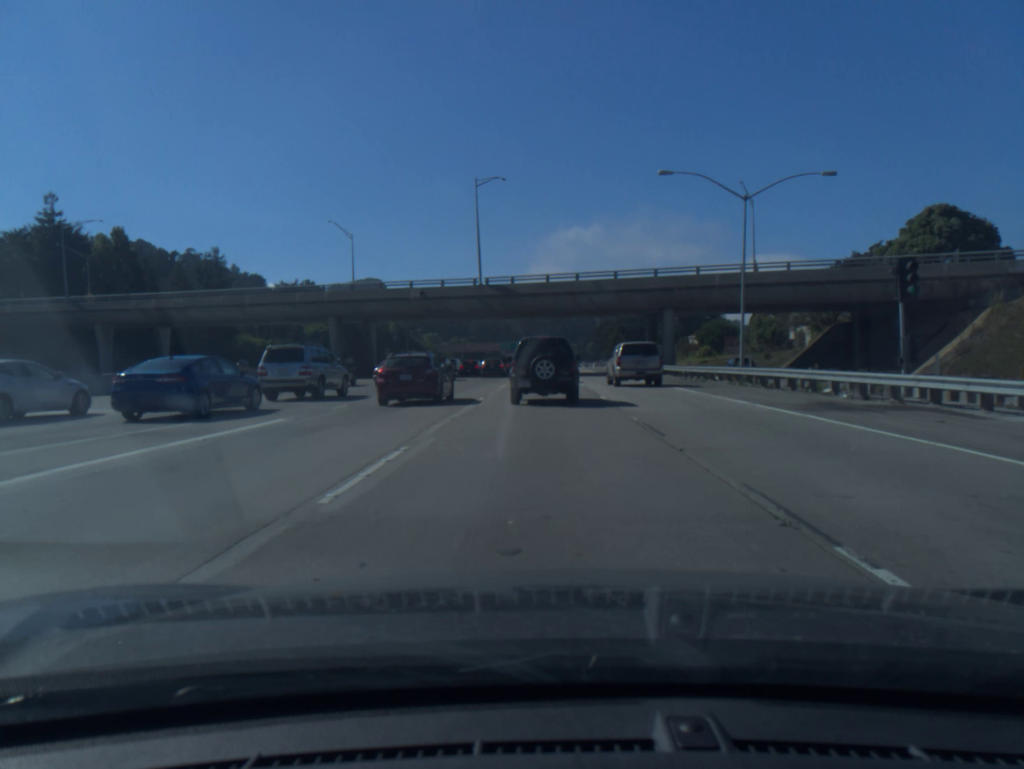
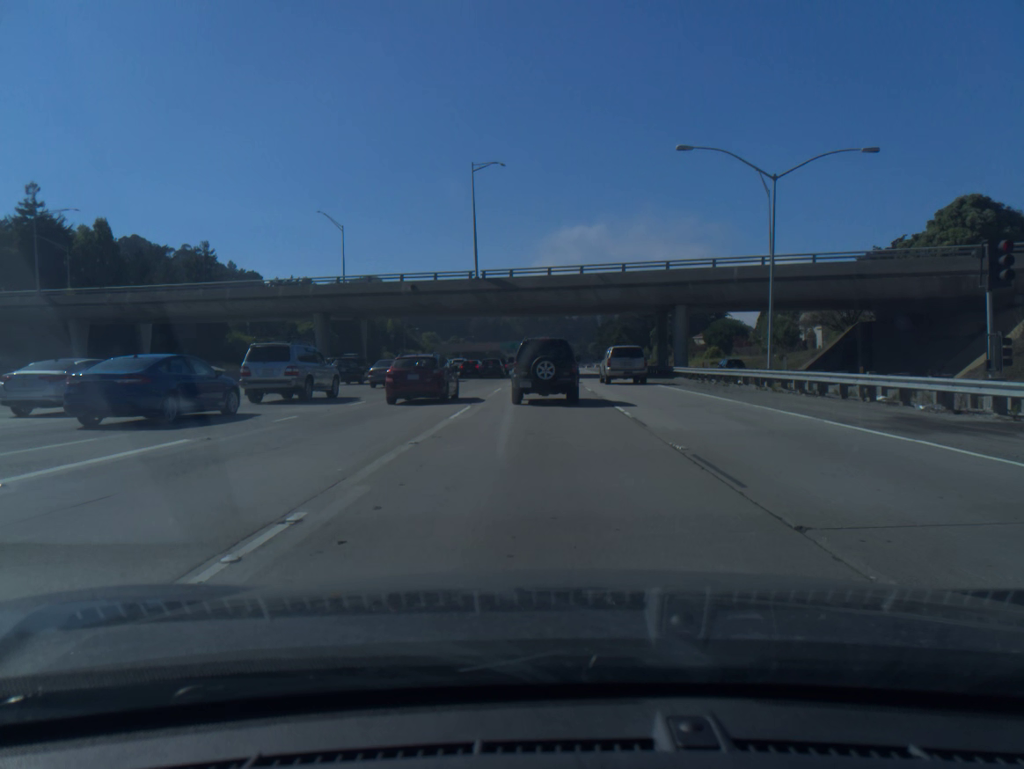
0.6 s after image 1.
(0.0, +4.6) m; 0°
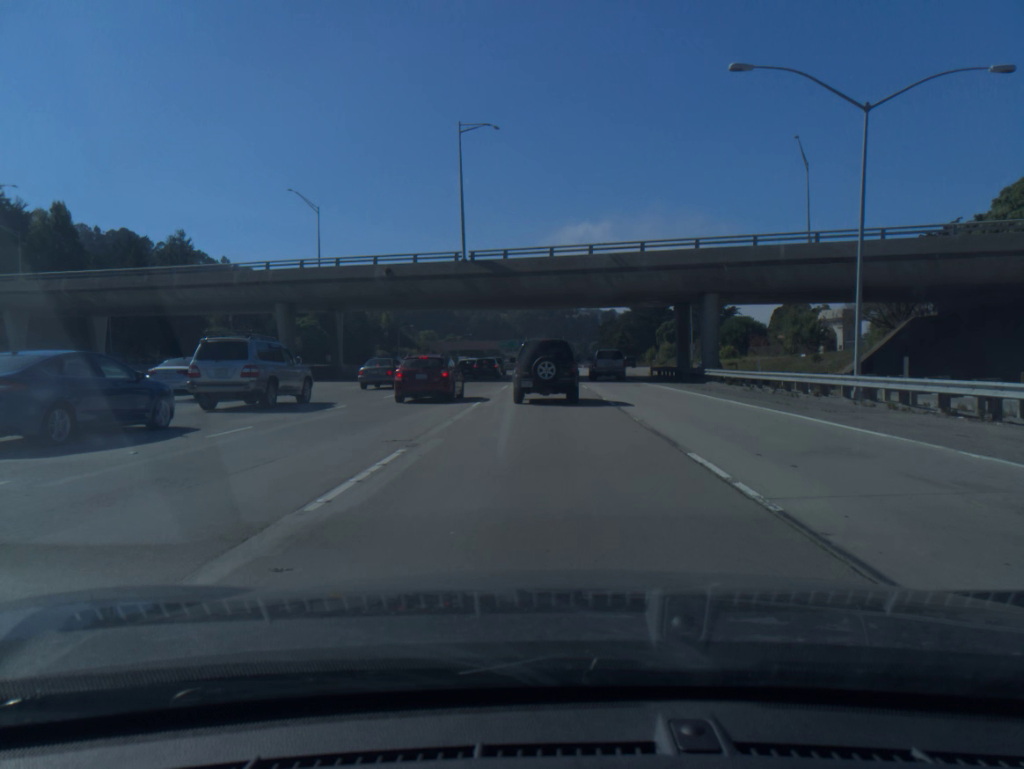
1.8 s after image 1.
(0.0, +9.8) m; 0°
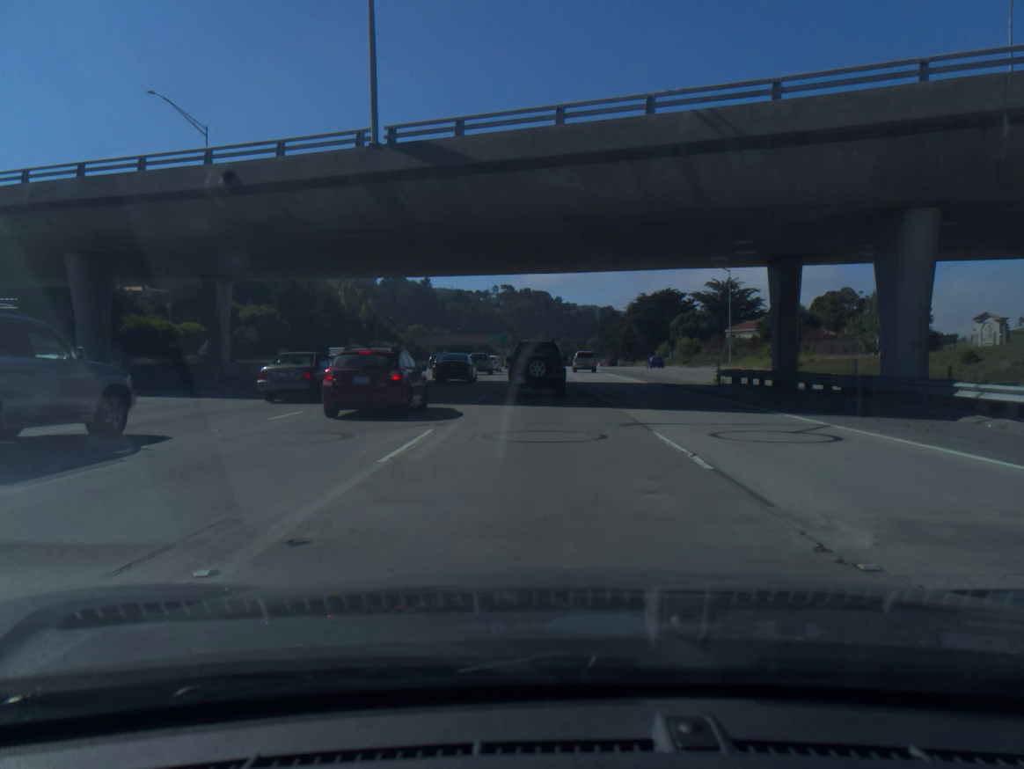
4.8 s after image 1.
(+0.2, +25.6) m; 0°
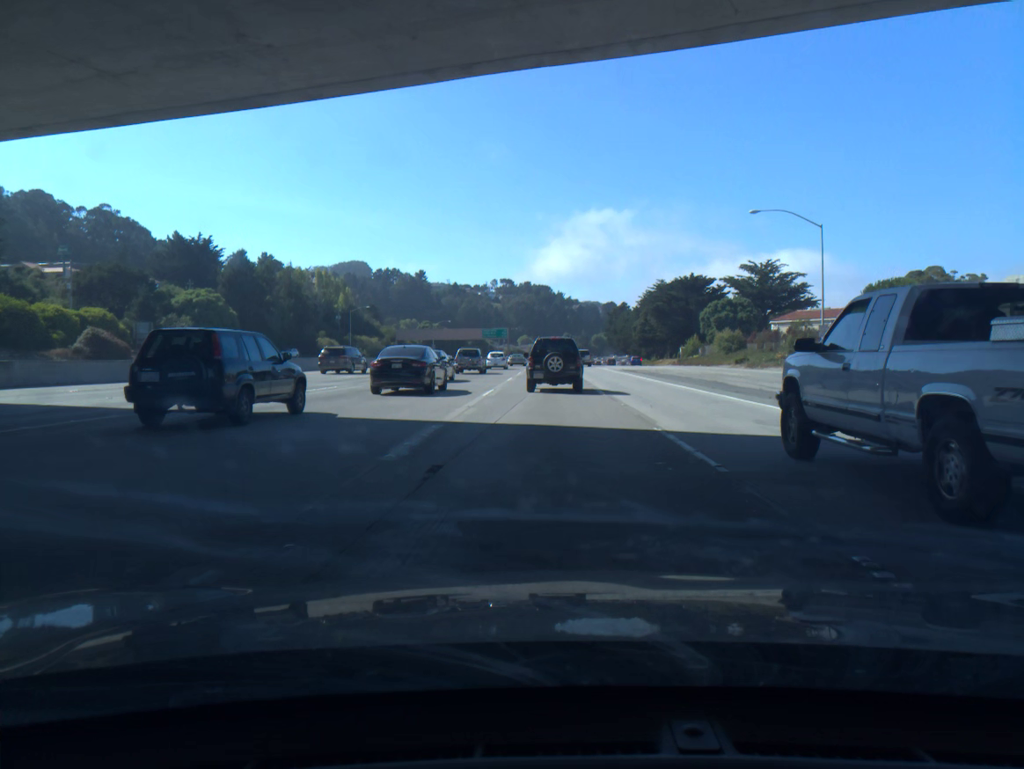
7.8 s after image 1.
(+0.1, +28.9) m; 0°
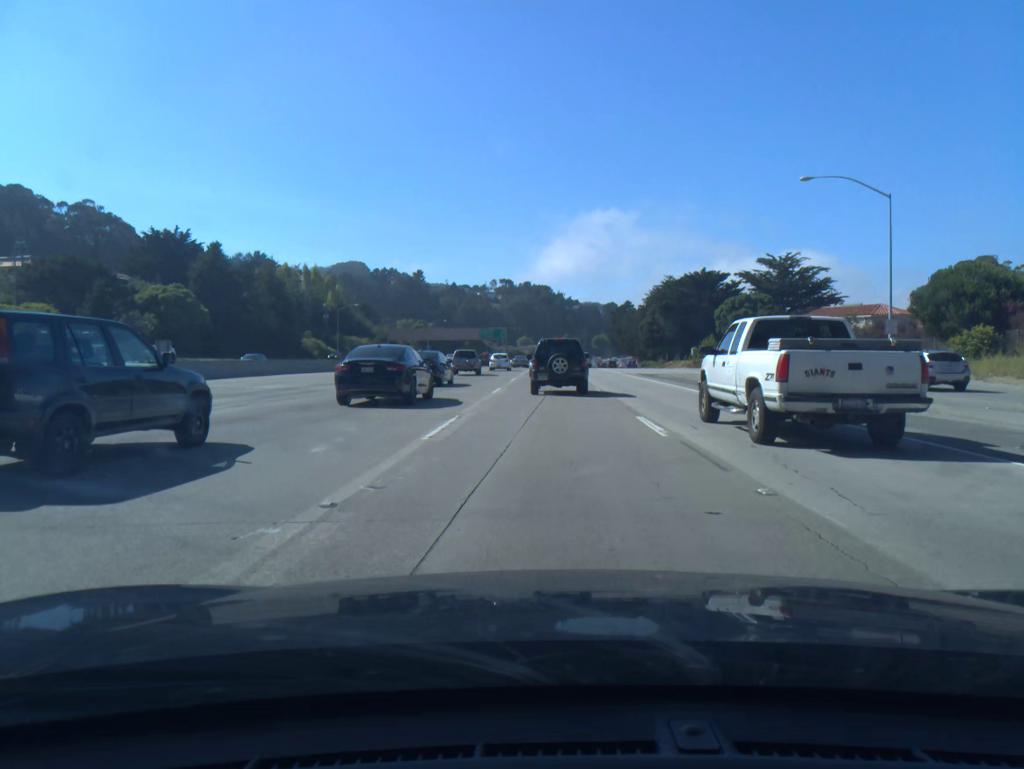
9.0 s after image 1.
(0.0, +11.8) m; 0°
